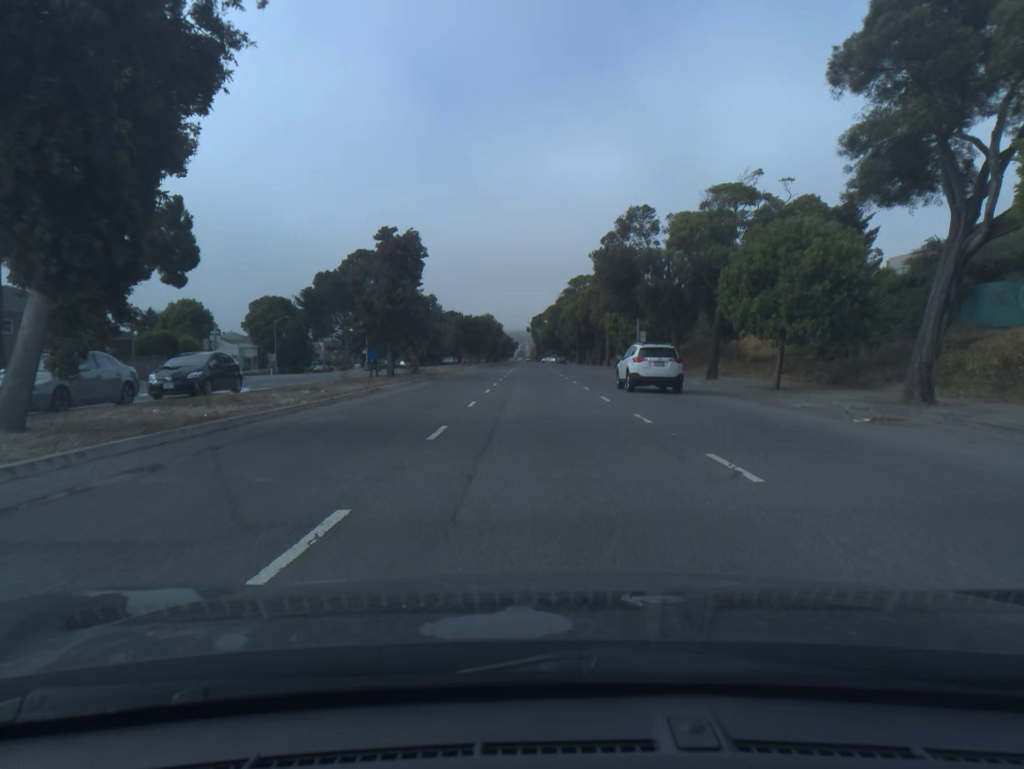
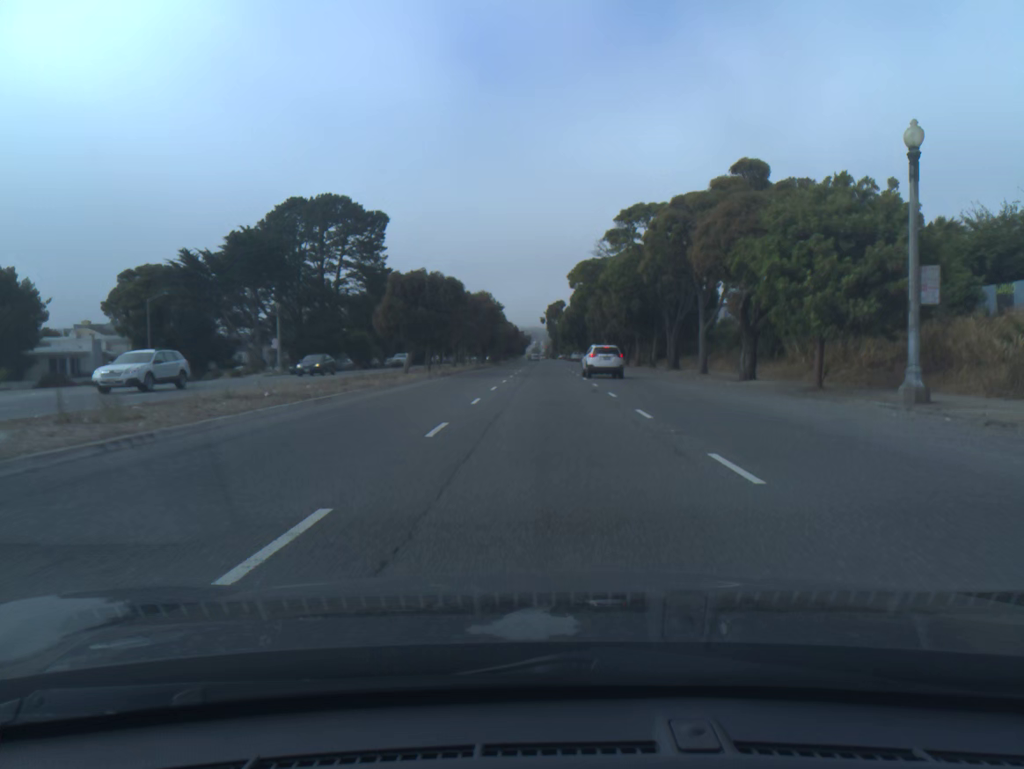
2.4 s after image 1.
(-0.5, +44.0) m; -1°
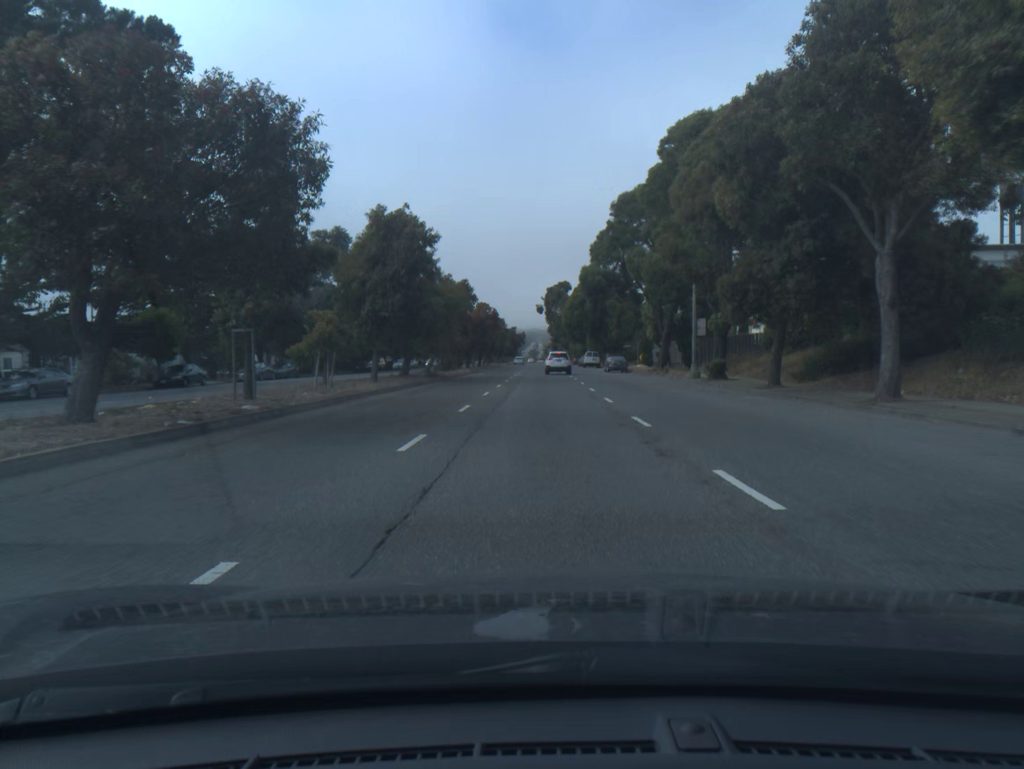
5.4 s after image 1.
(+0.4, +53.1) m; 0°
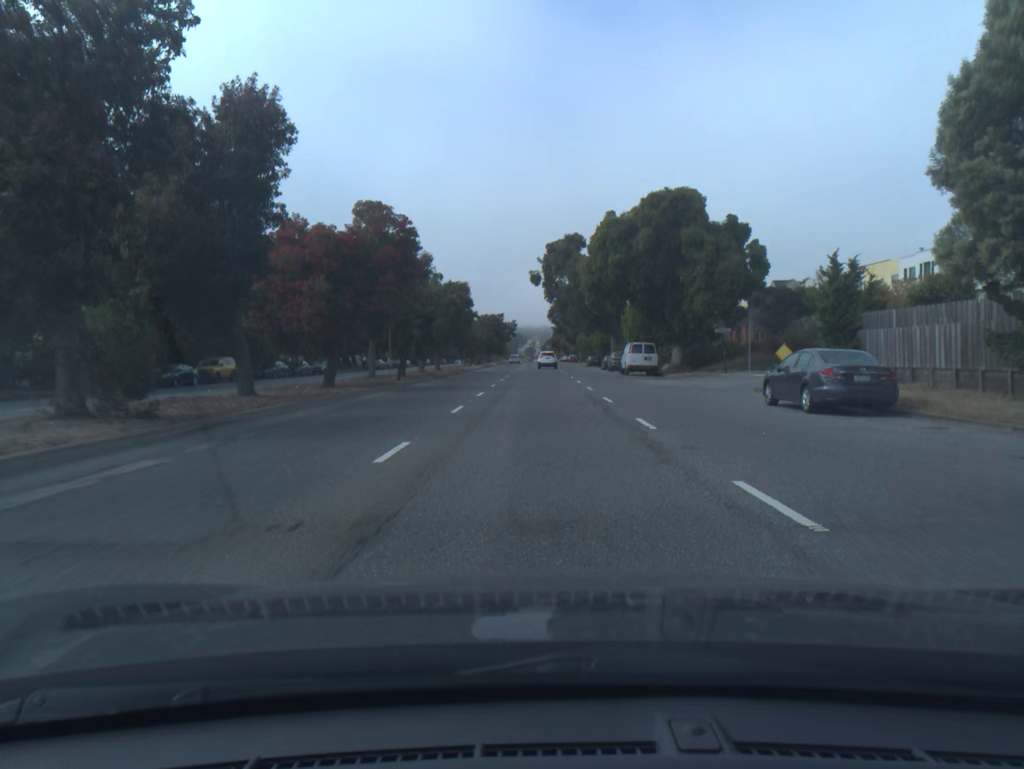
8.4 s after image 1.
(+0.1, +52.2) m; 0°
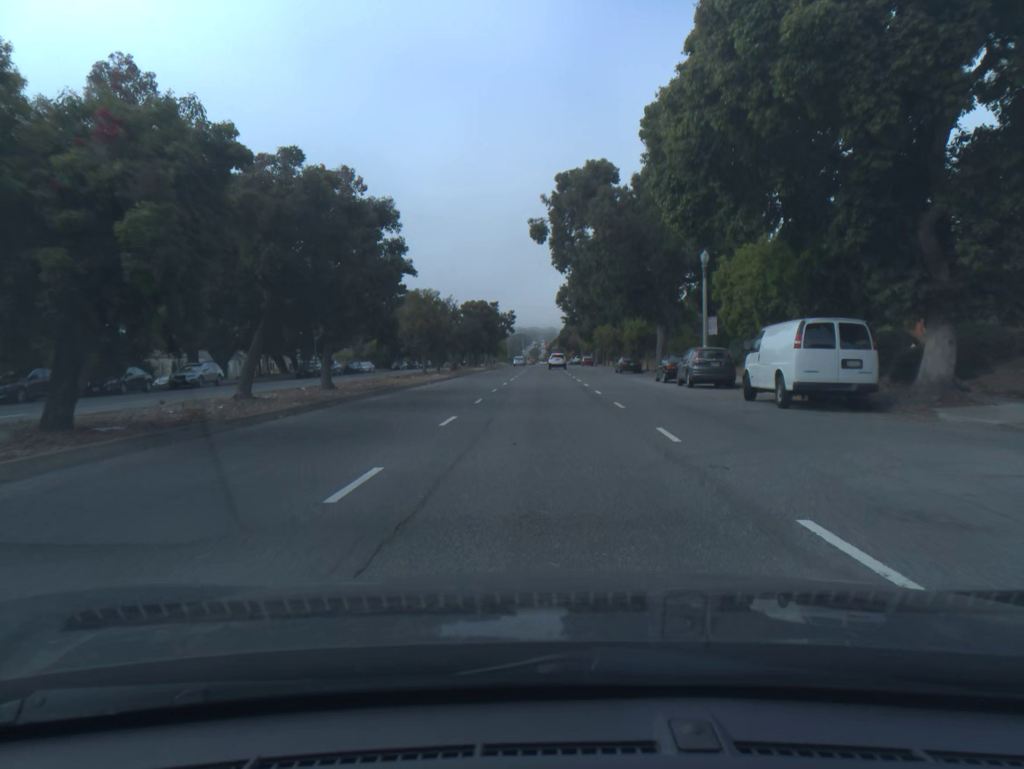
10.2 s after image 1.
(-0.1, +31.3) m; 0°
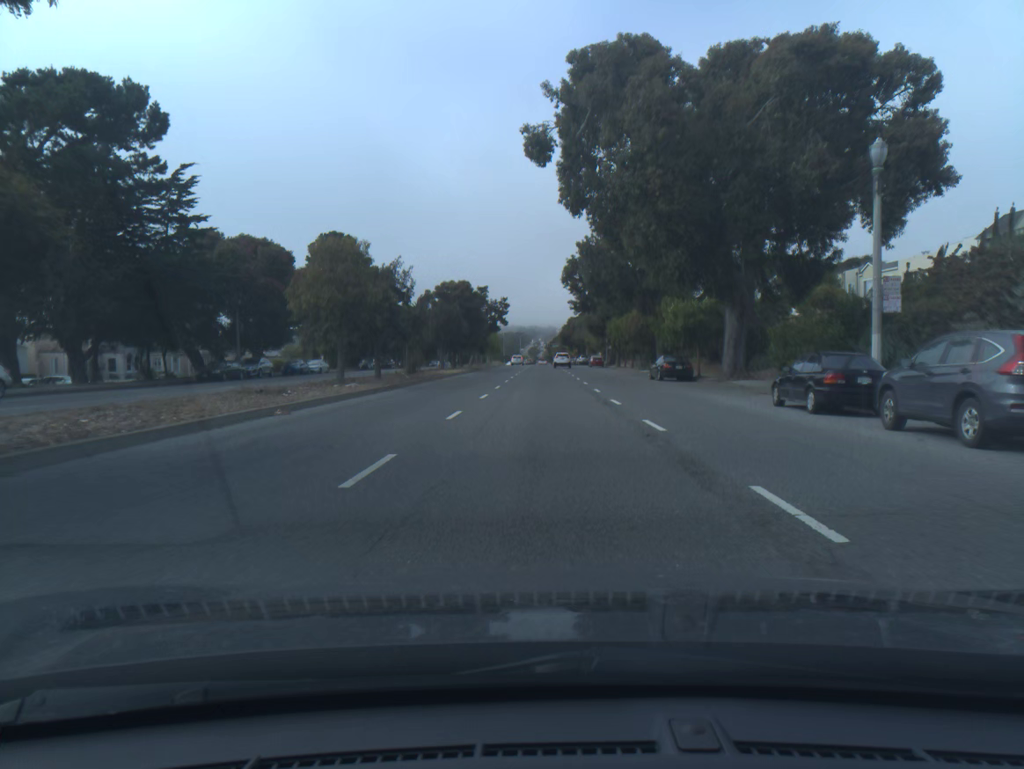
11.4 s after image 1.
(0.0, +20.8) m; 0°
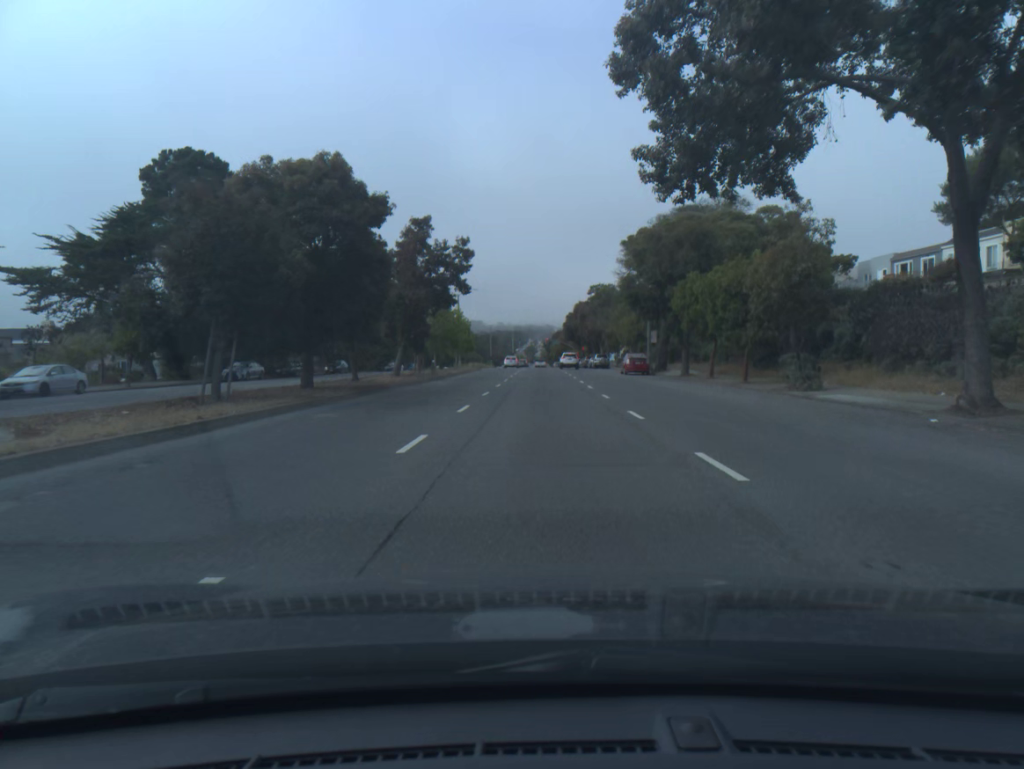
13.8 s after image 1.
(0.0, +41.6) m; 0°
